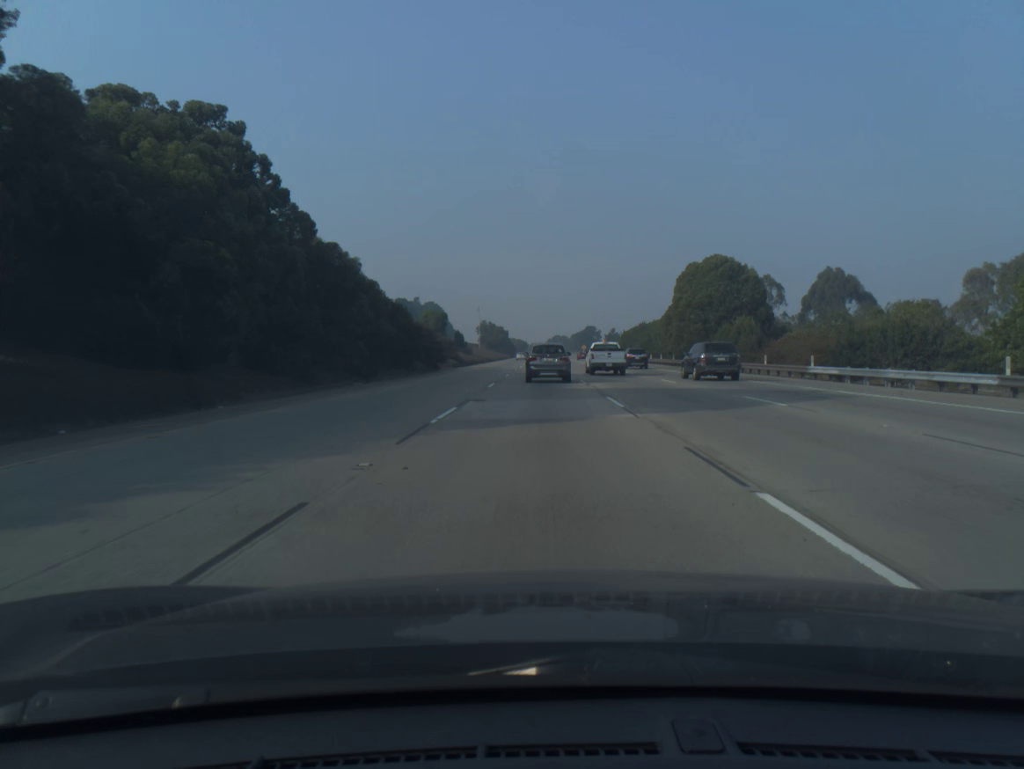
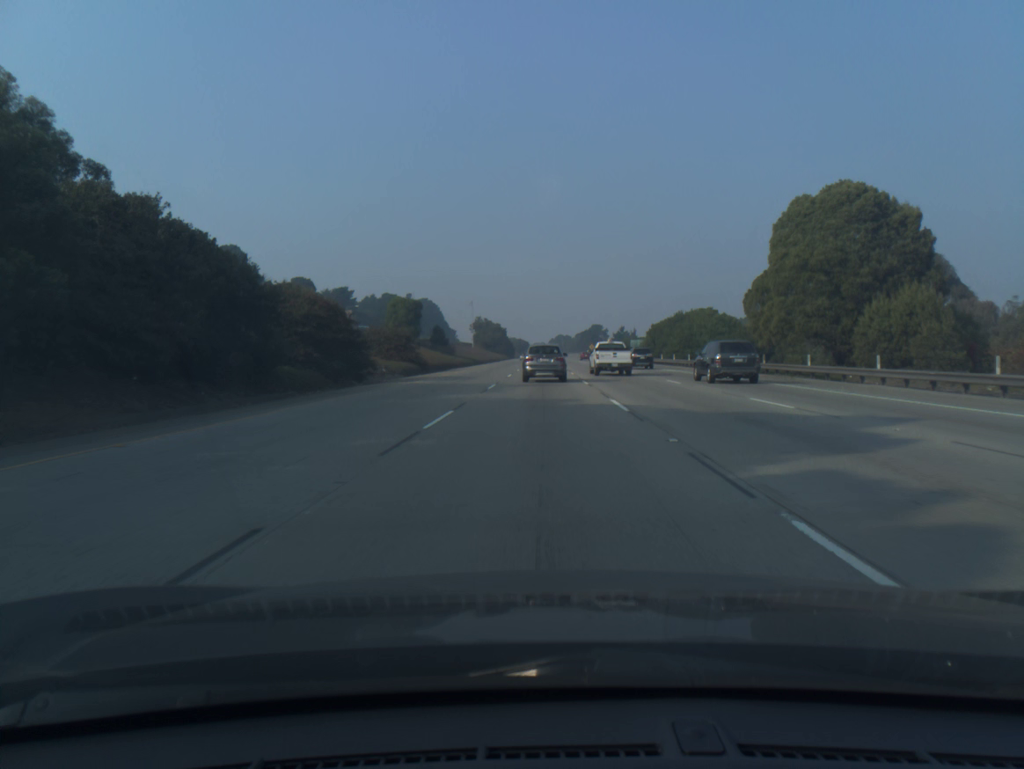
(-0.1, +30.0) m; 0°
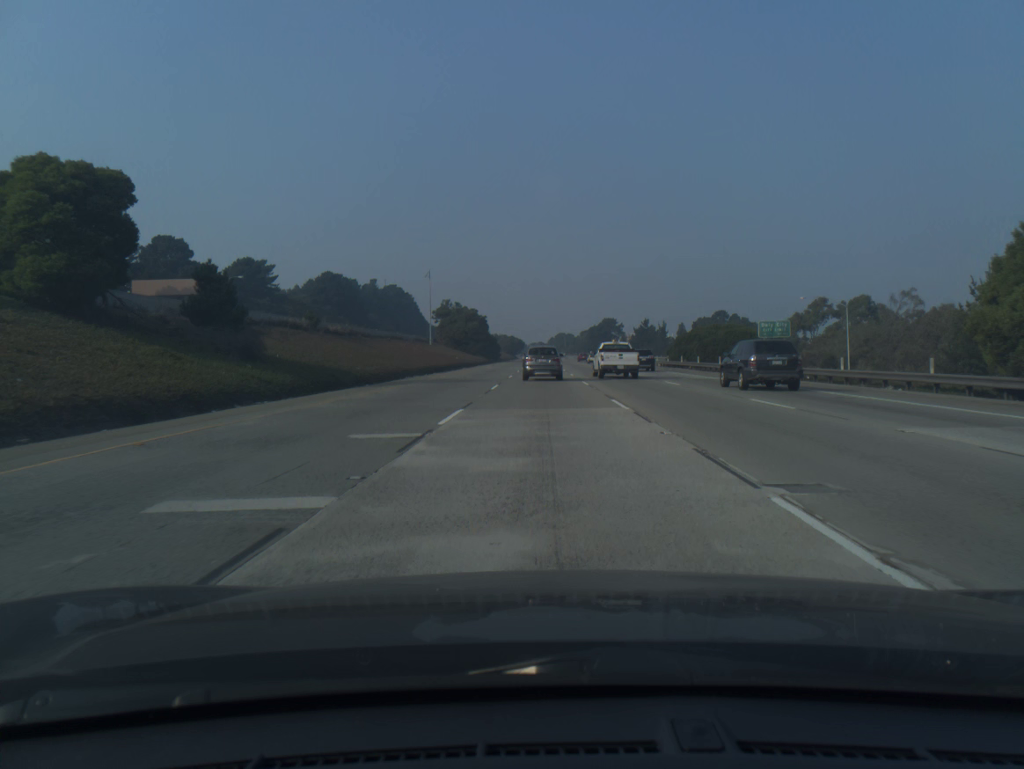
(-0.1, +72.5) m; 0°
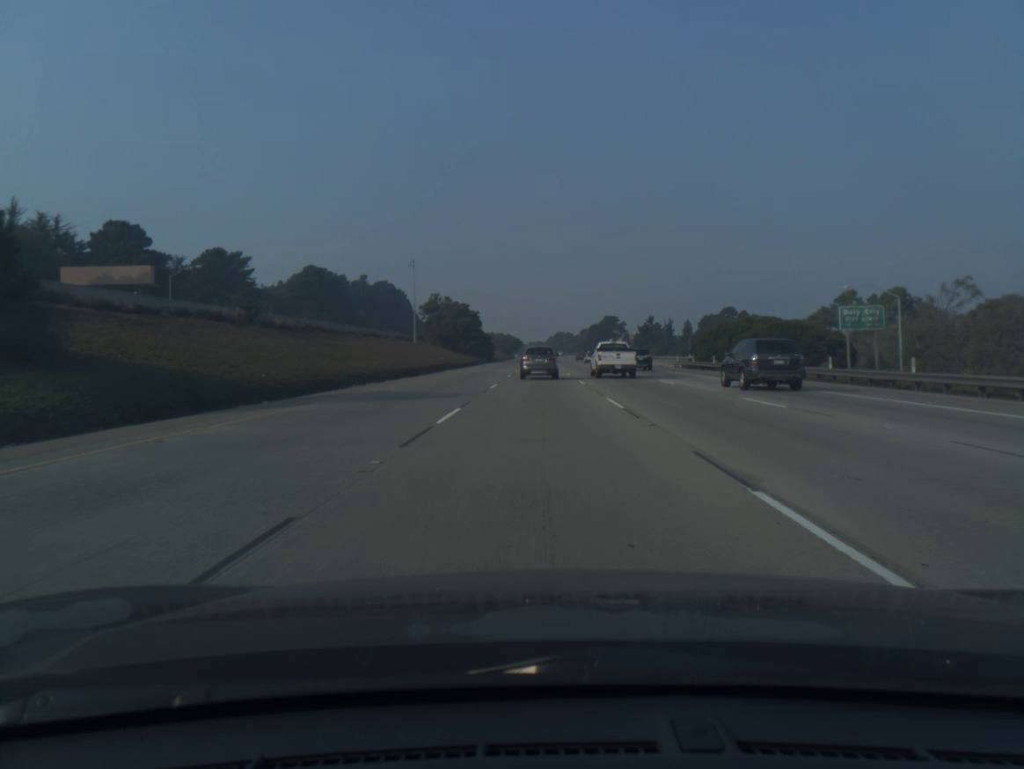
(0.0, +14.2) m; 0°
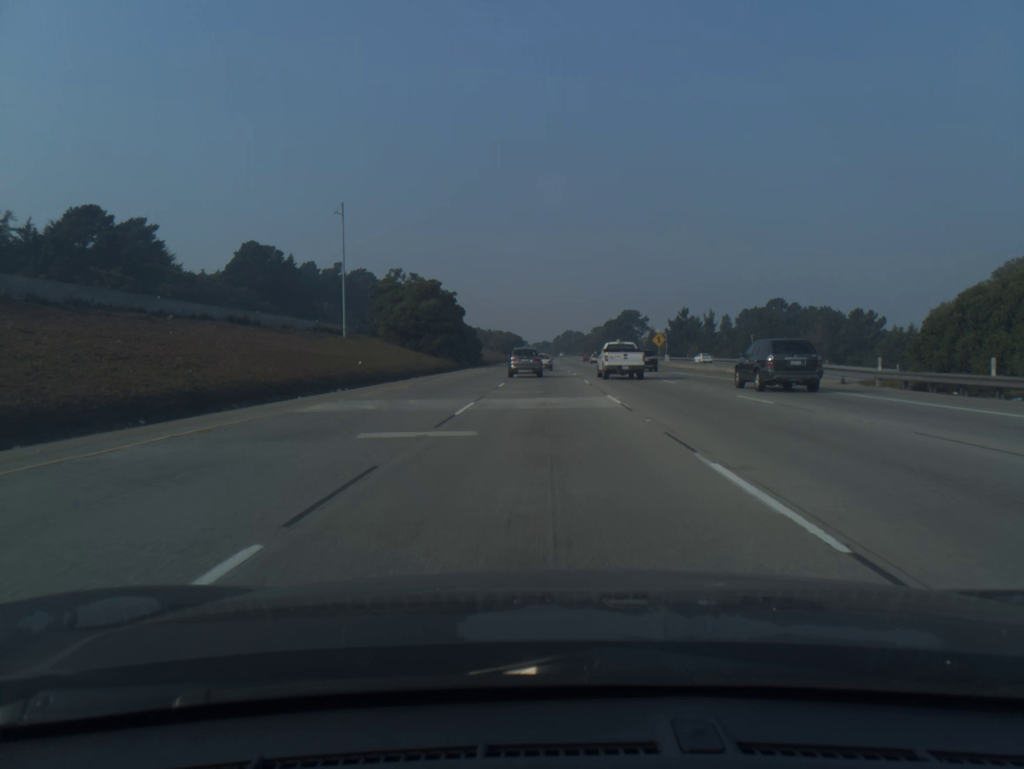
(-0.1, +42.3) m; 0°
